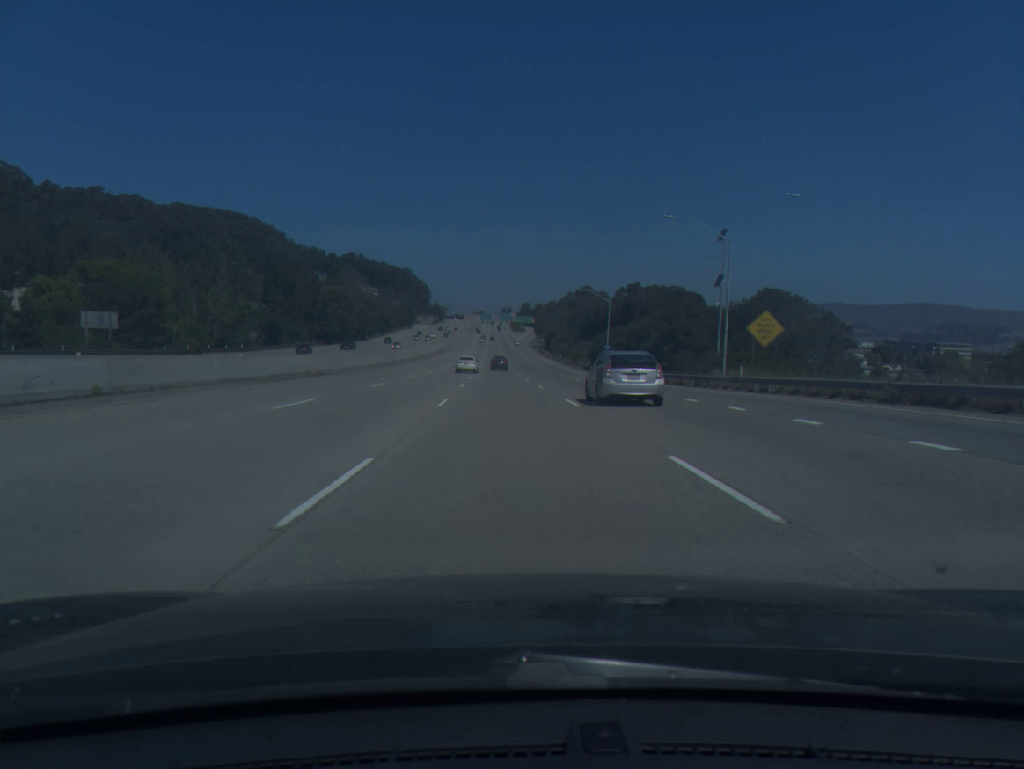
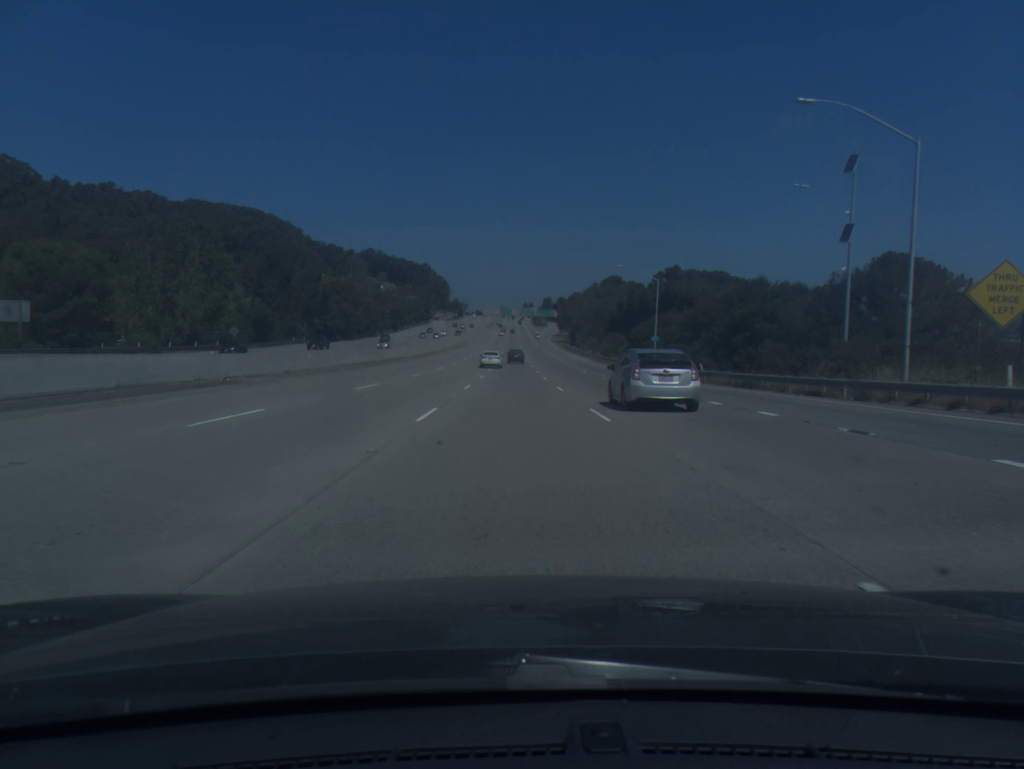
(-0.2, +20.1) m; -1°
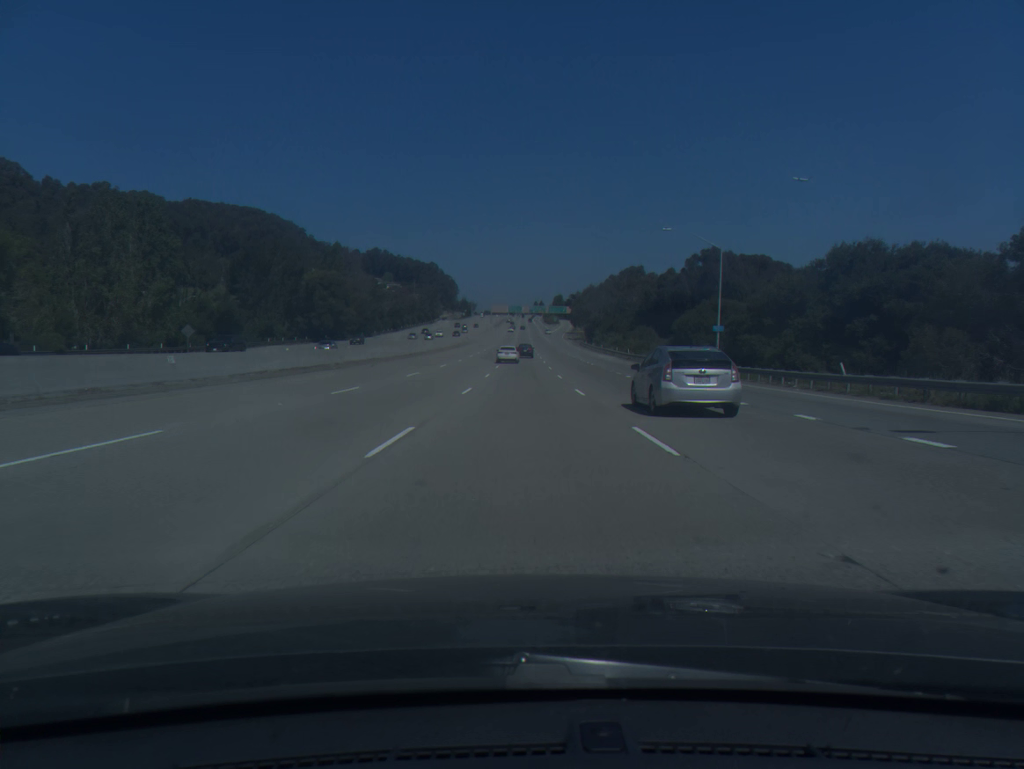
(-0.2, +20.1) m; -1°
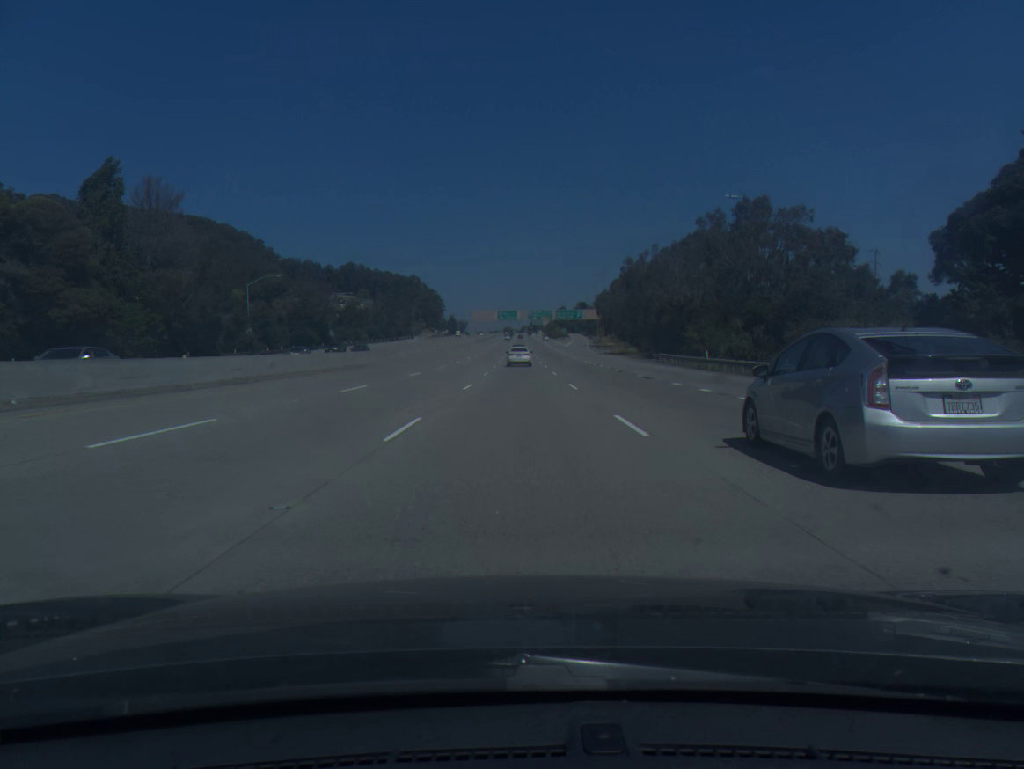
(+0.4, +100.2) m; 0°
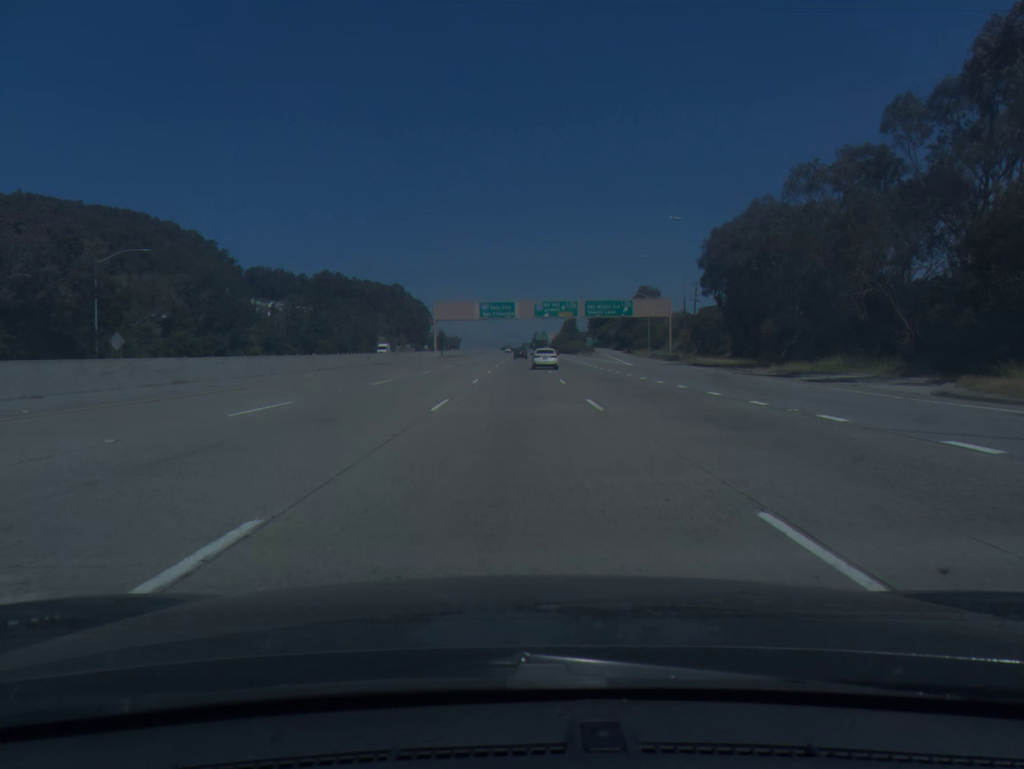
(+0.2, +96.7) m; 0°
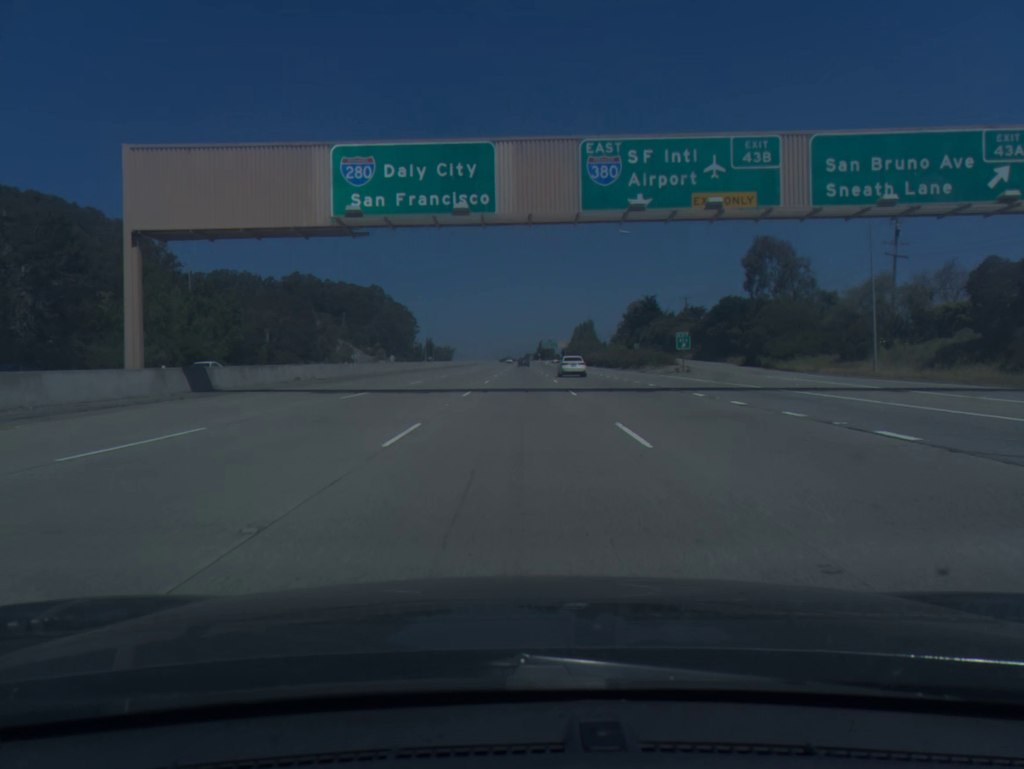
(+0.1, +93.4) m; 0°
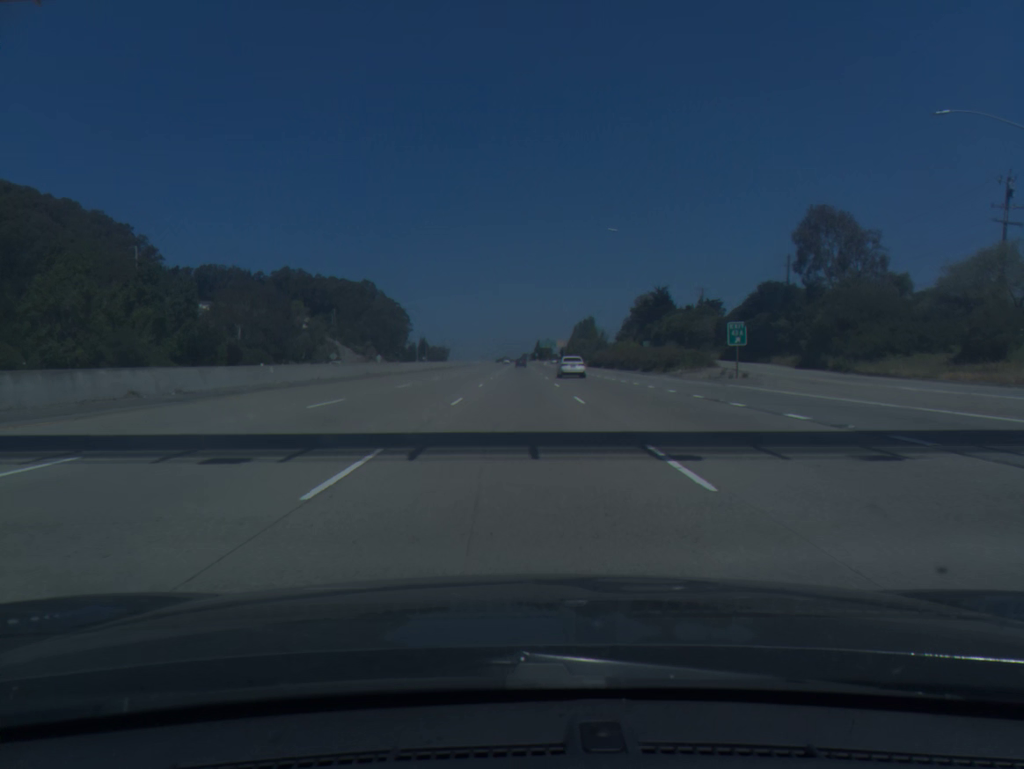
(0.0, +18.6) m; 0°
